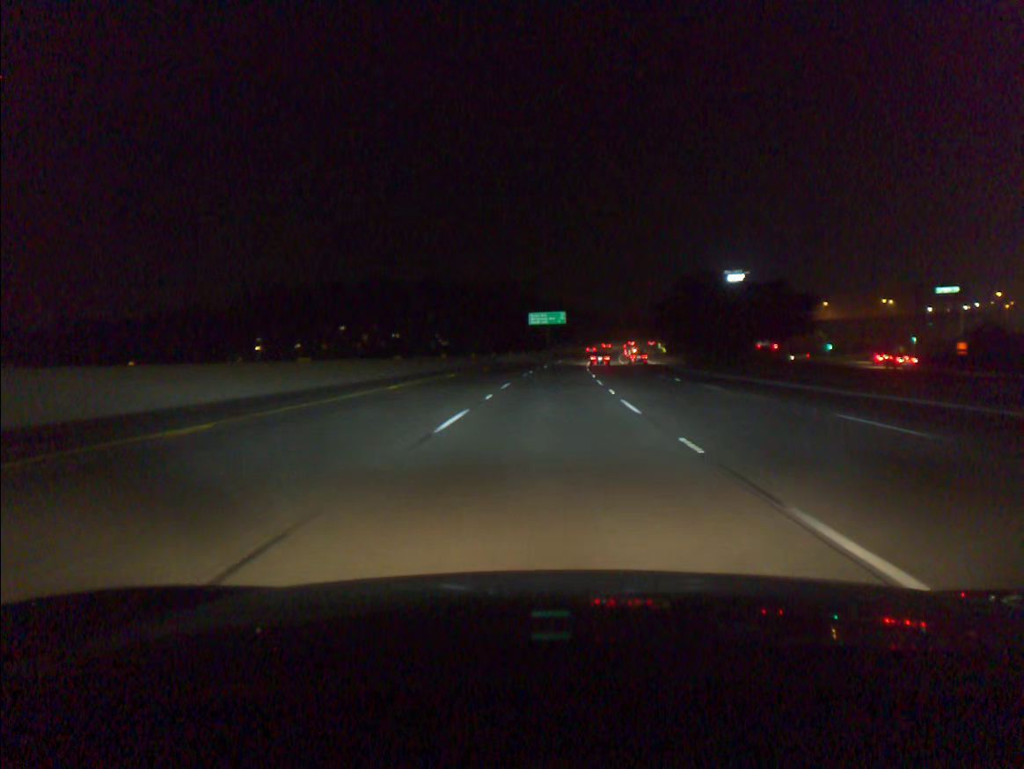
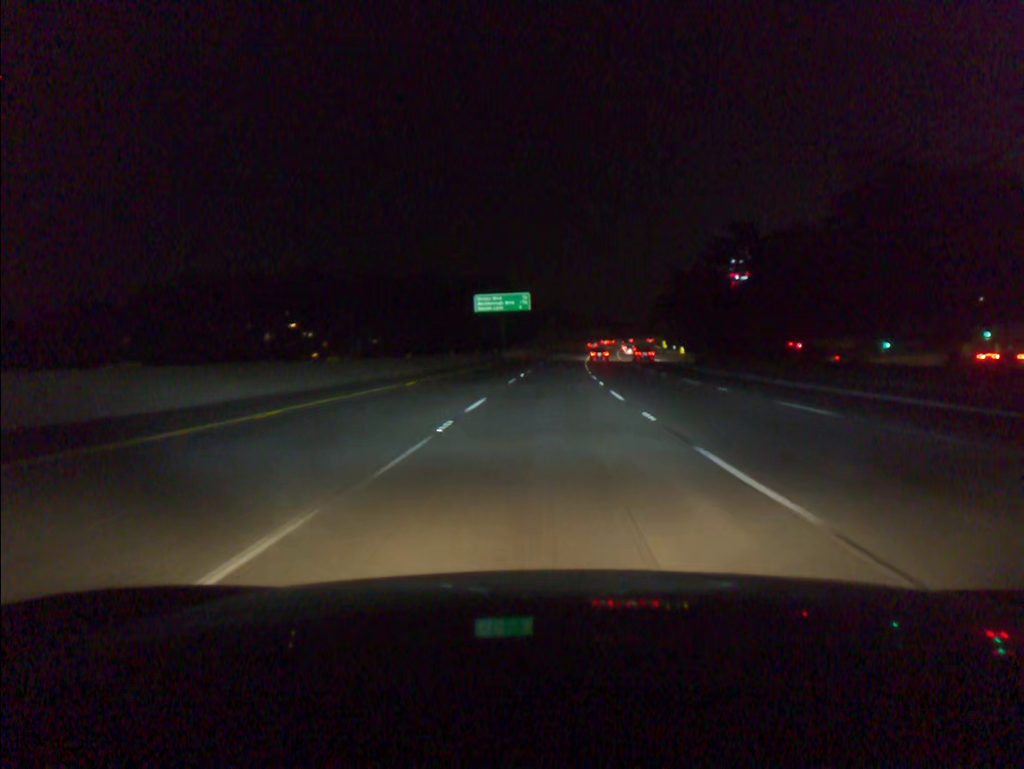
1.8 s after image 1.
(+1.3, +54.6) m; +3°
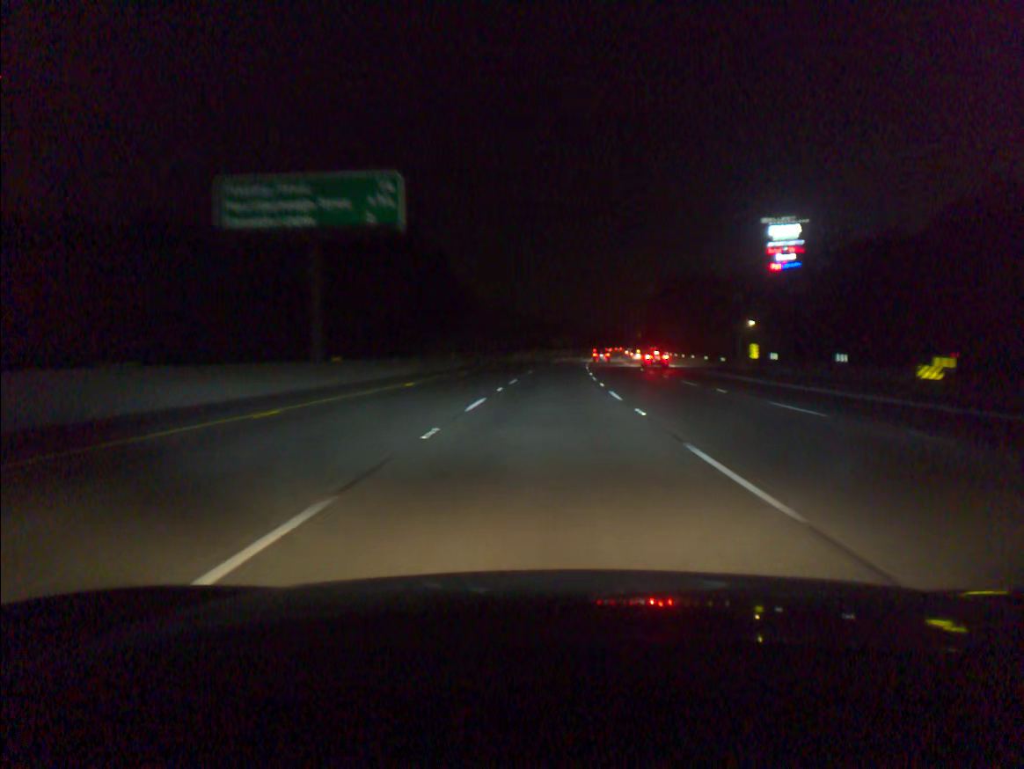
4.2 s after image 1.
(+2.0, +72.7) m; +3°
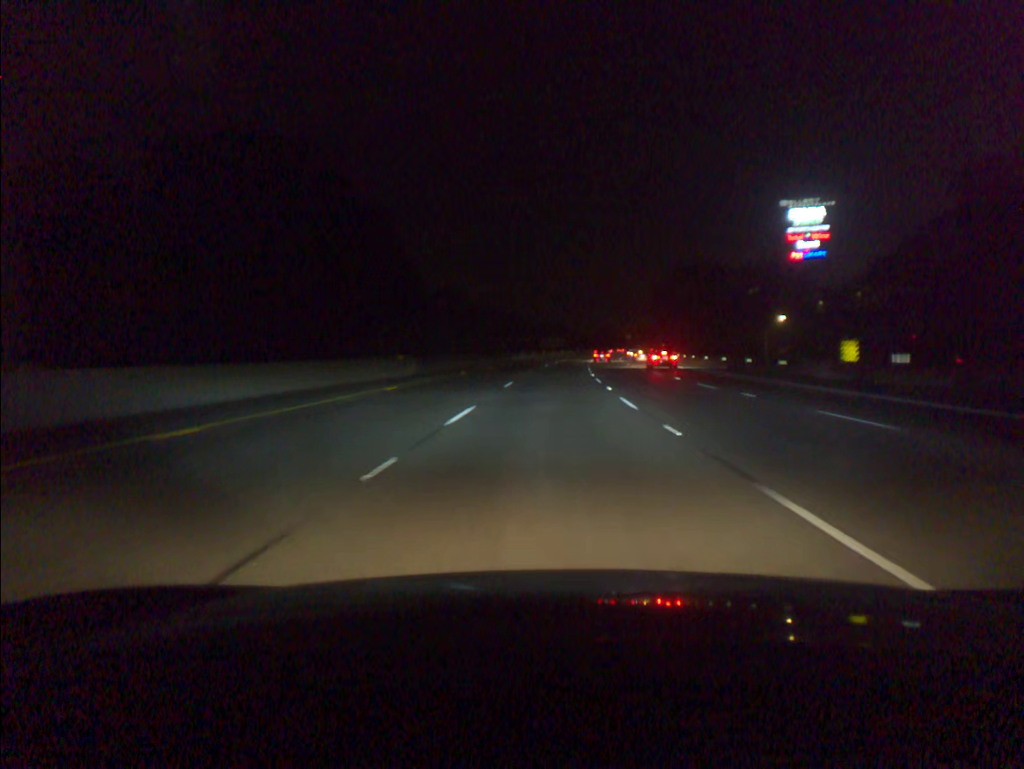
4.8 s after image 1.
(+0.1, +18.1) m; +1°
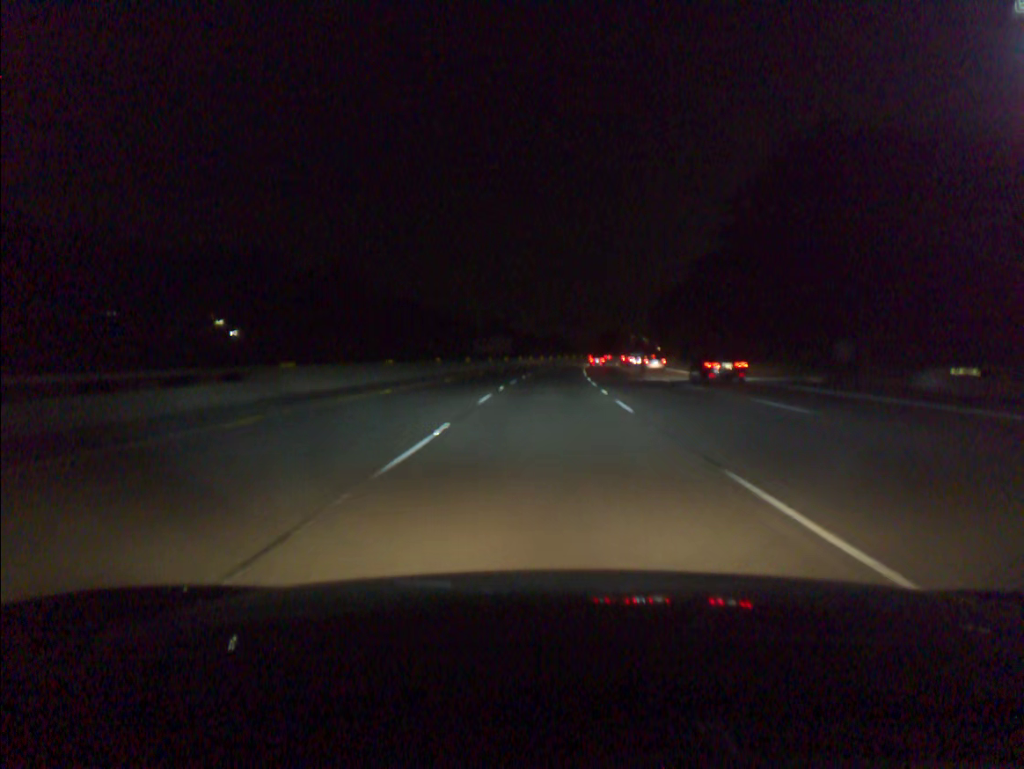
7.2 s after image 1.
(+2.4, +72.3) m; +4°
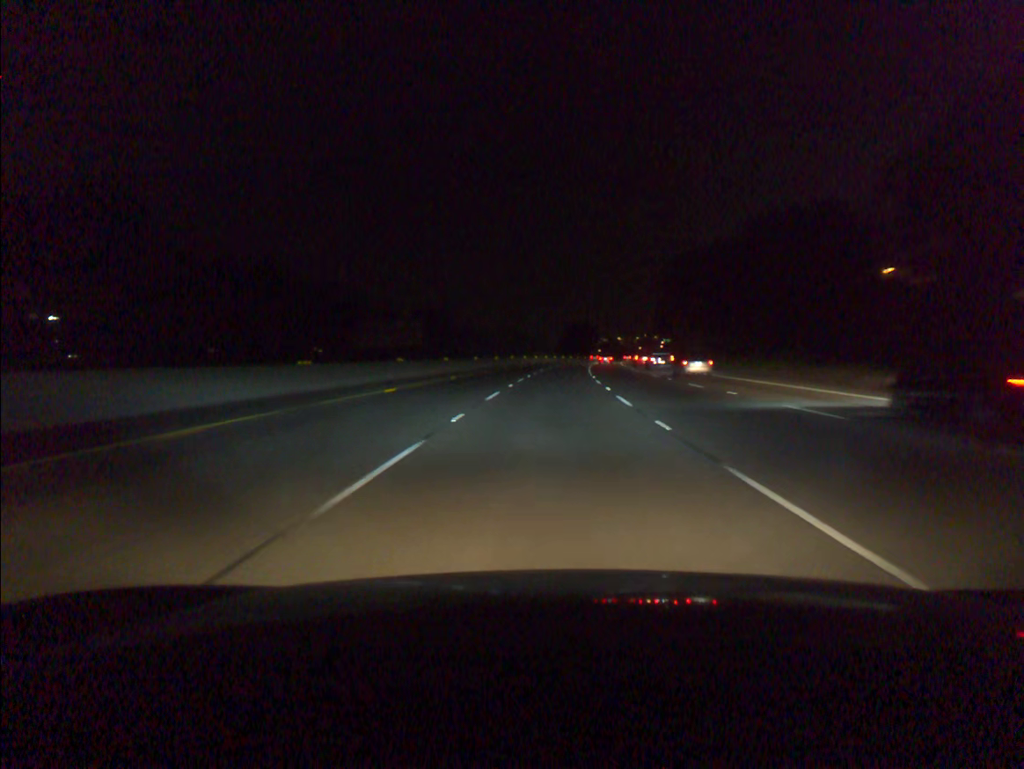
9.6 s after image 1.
(+1.9, +72.4) m; +3°
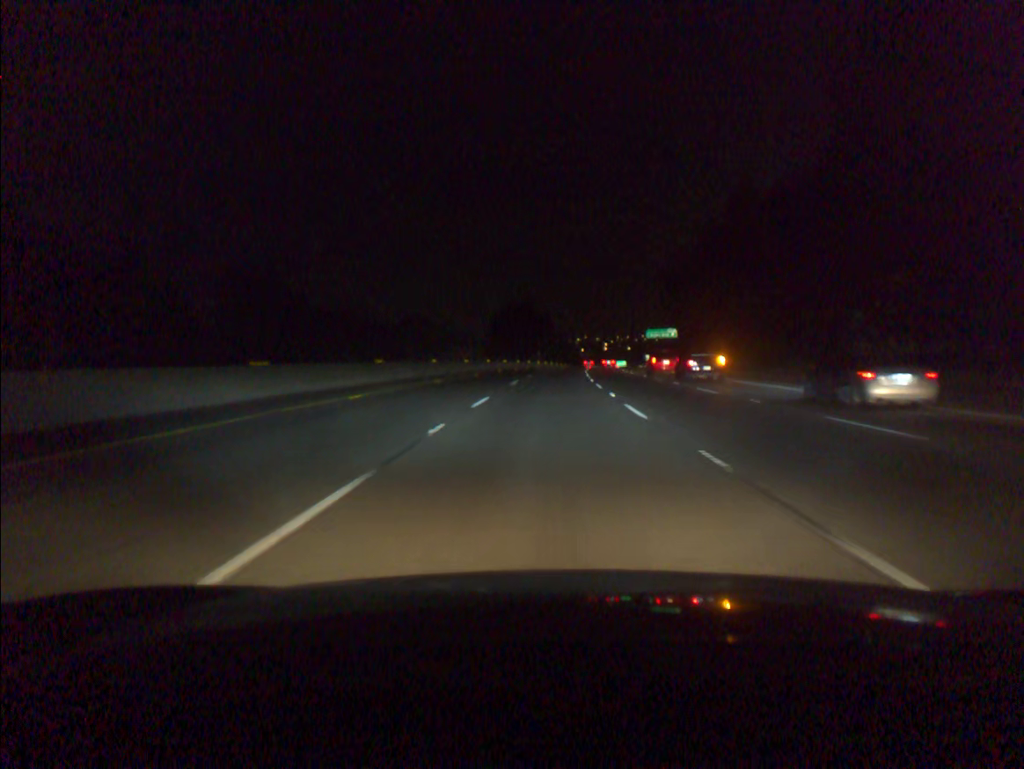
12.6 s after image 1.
(+3.7, +90.9) m; +5°
